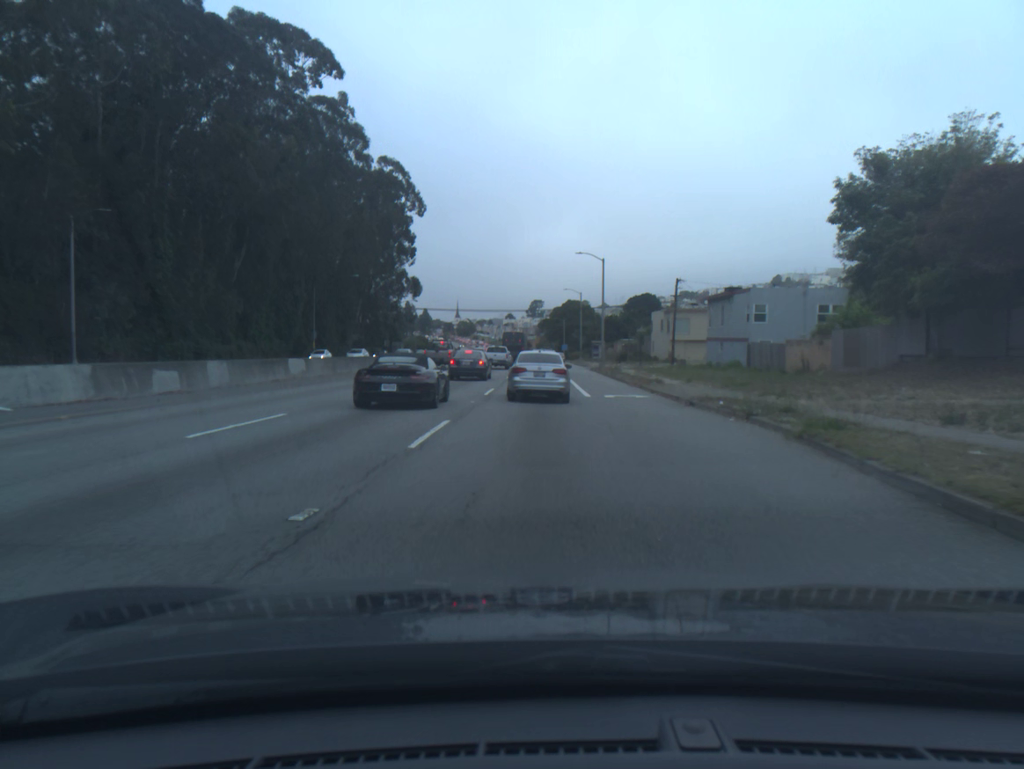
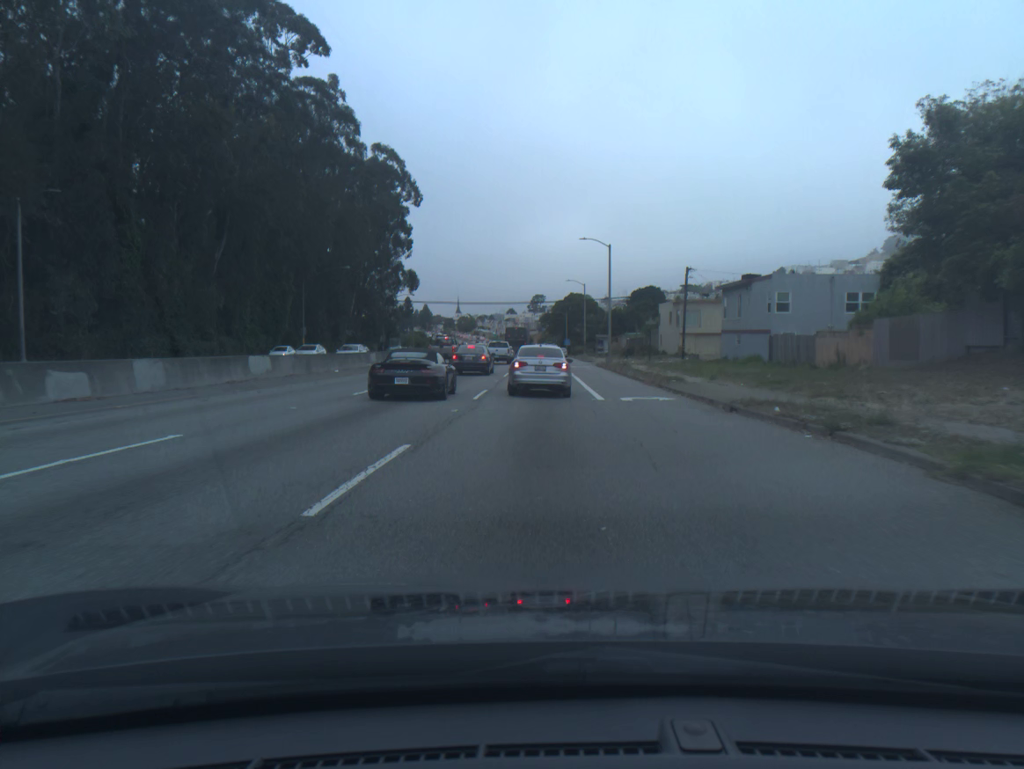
(0.0, +4.7) m; 0°
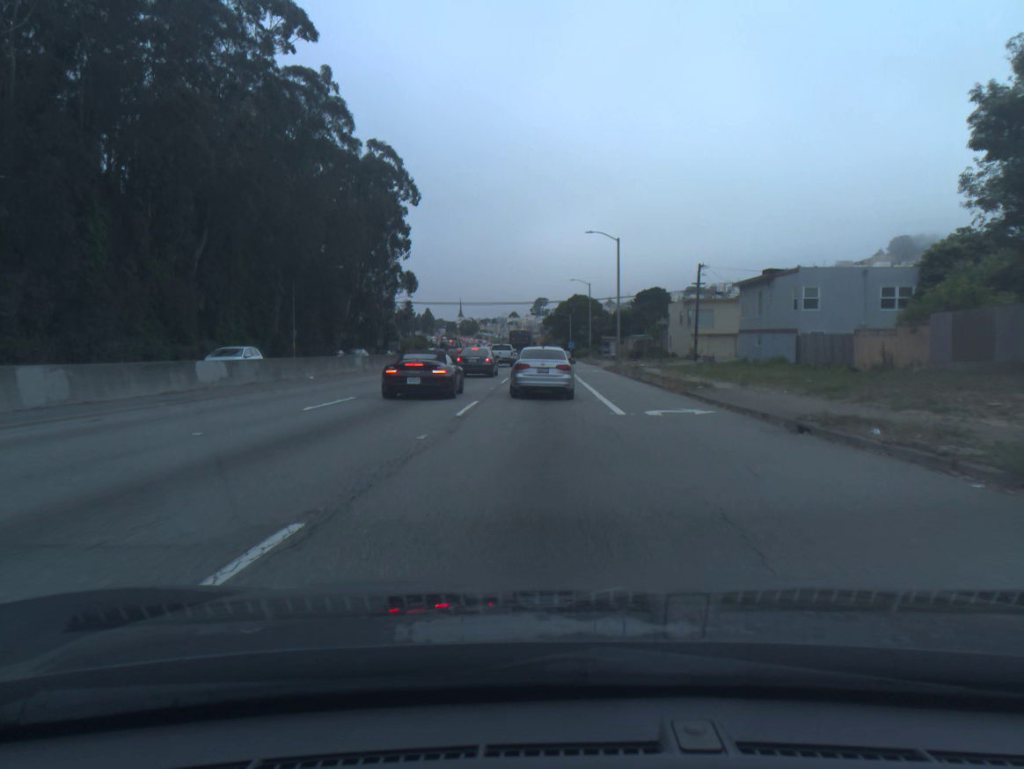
(0.0, +4.7) m; 0°
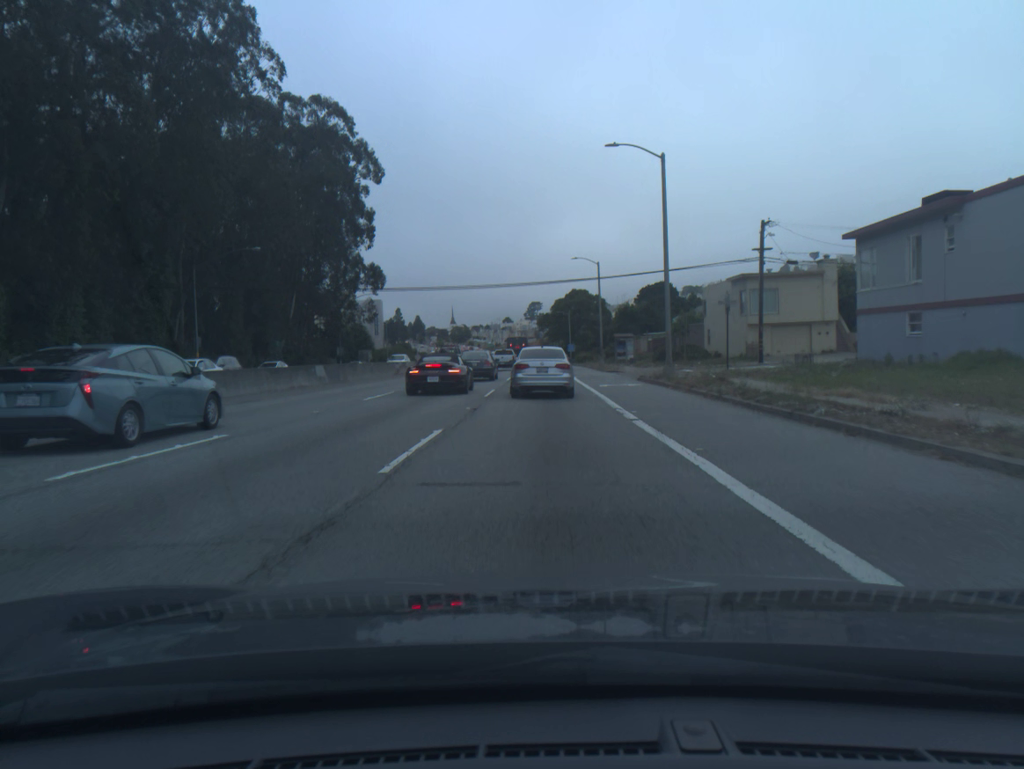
(0.0, +23.4) m; +1°
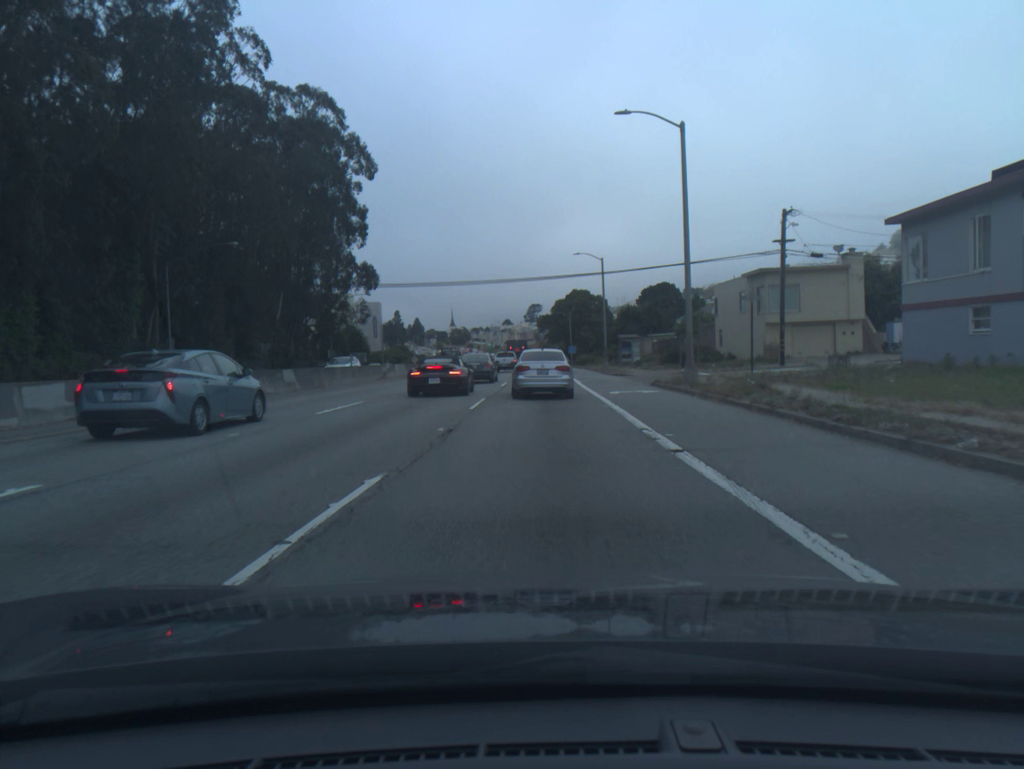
(0.0, +4.7) m; 0°
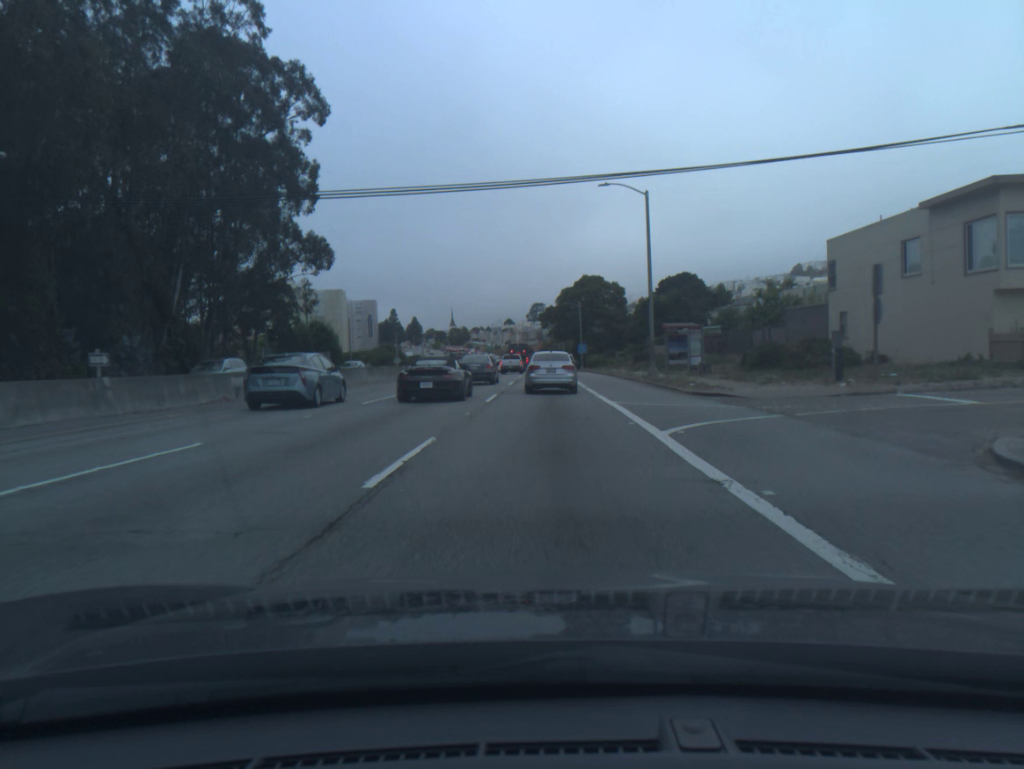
(0.0, +25.6) m; 0°
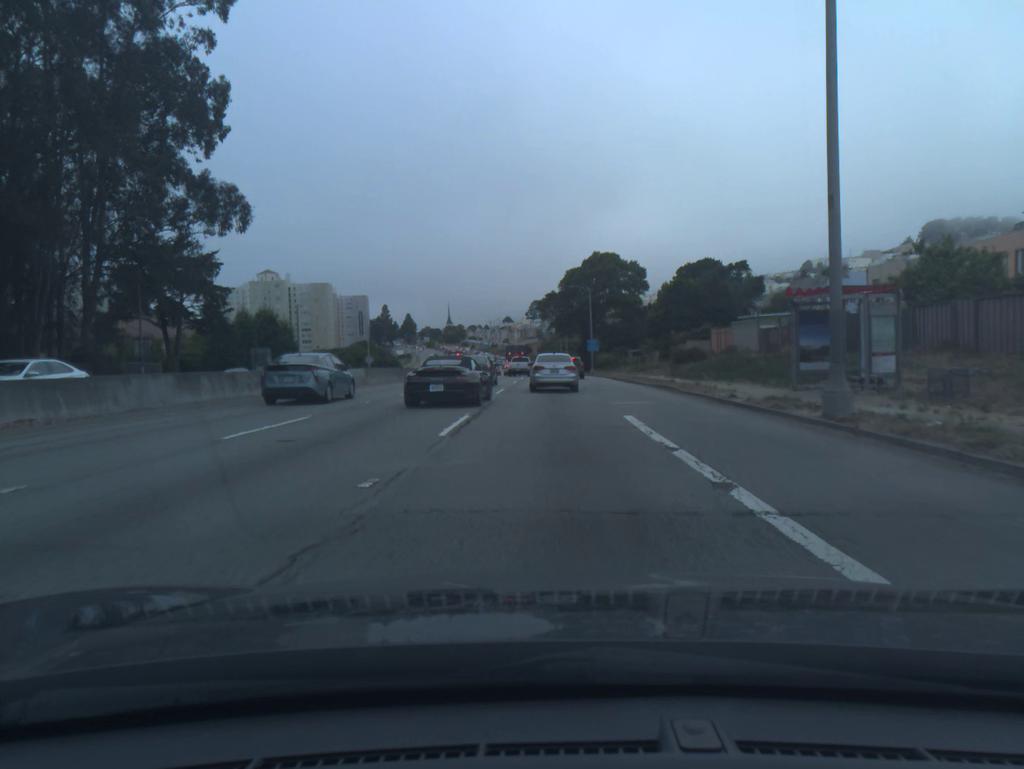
(0.0, +24.1) m; 0°
